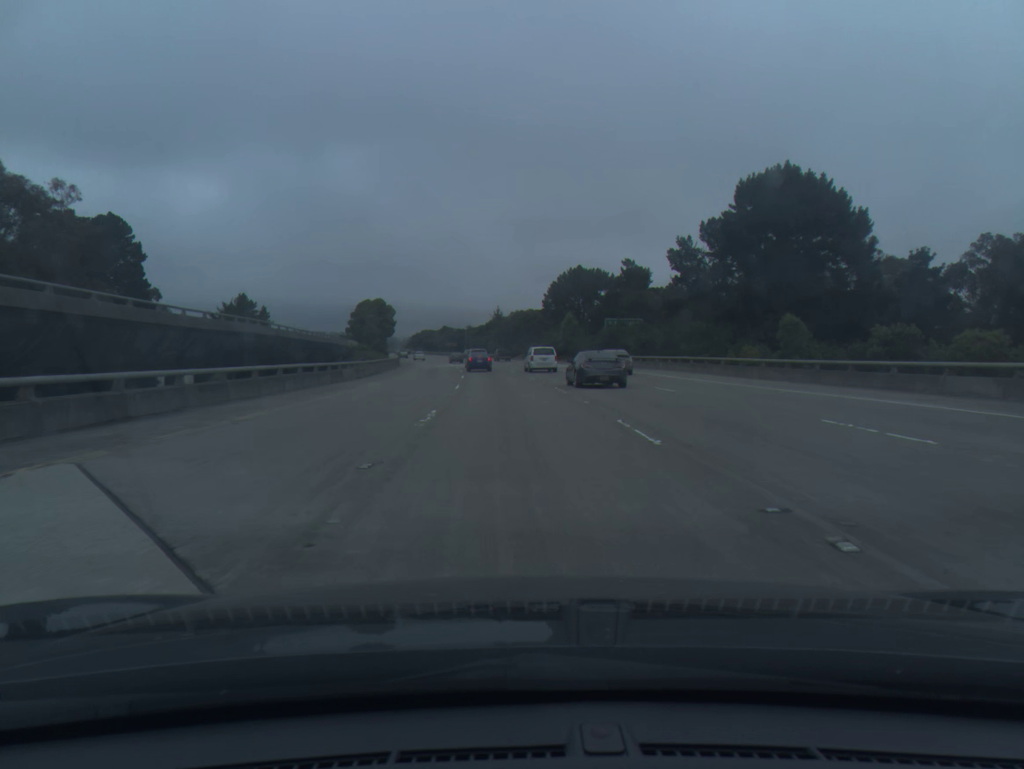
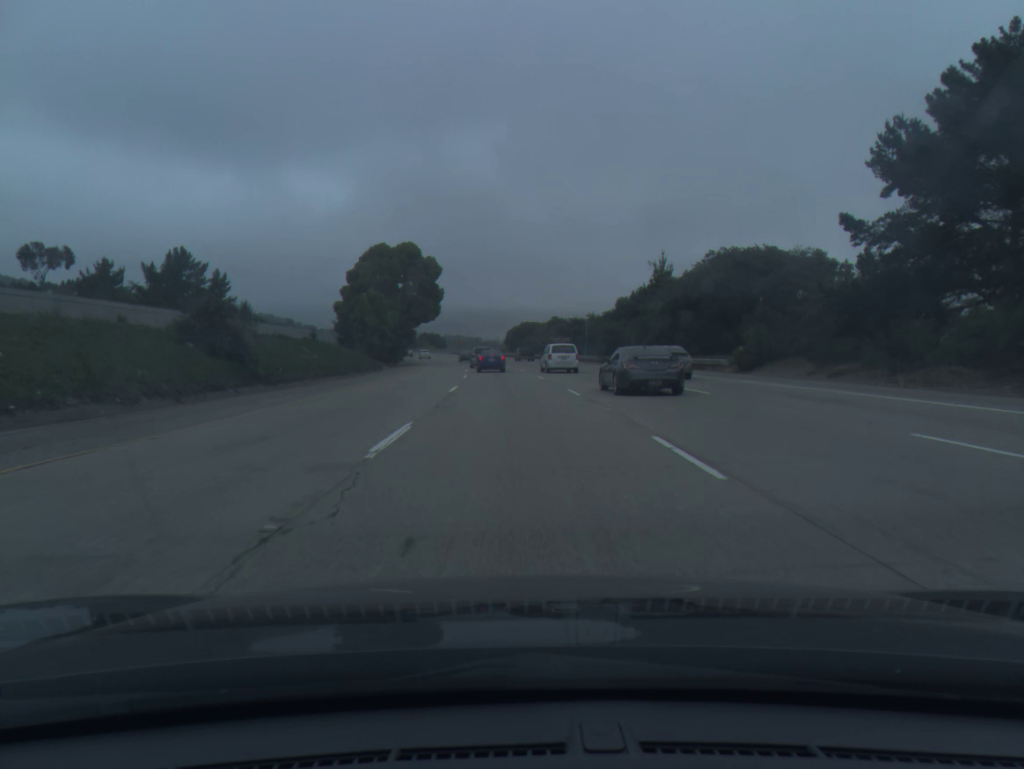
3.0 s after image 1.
(-7.4, +99.8) m; -9°
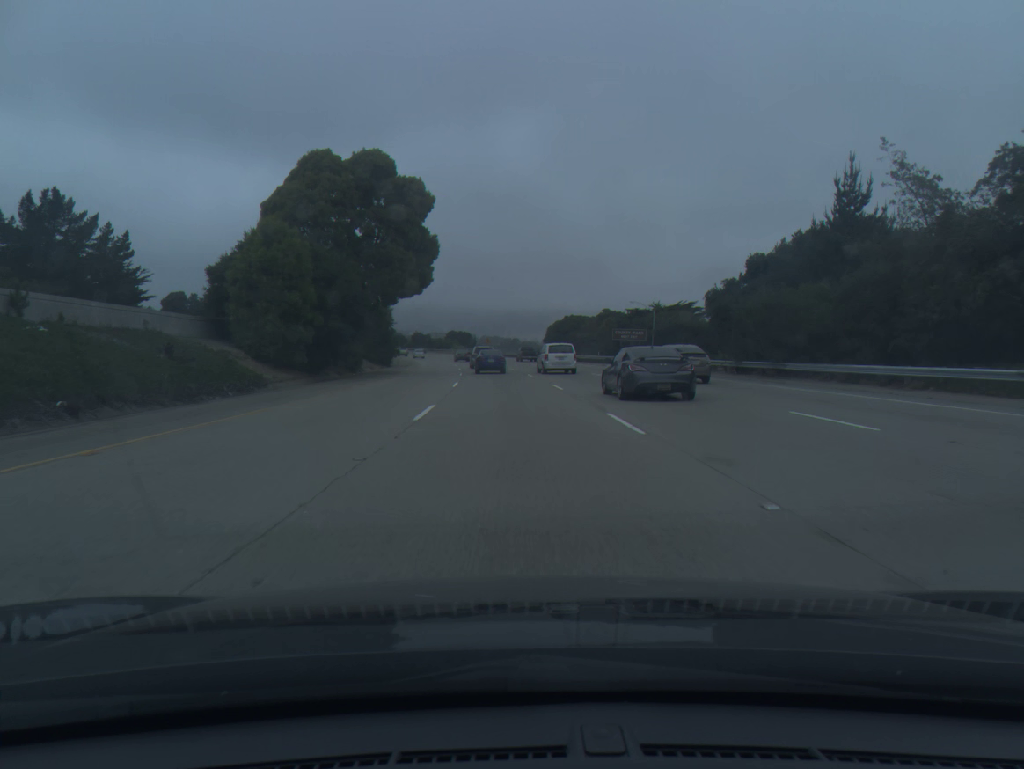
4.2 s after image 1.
(-0.9, +39.4) m; -3°
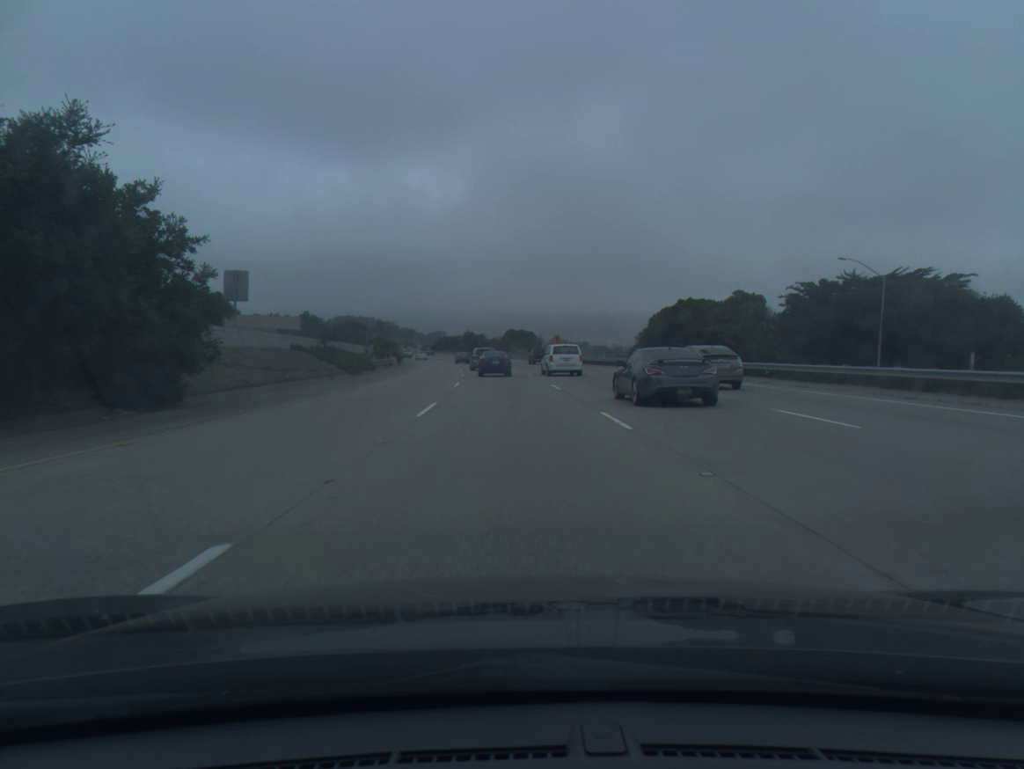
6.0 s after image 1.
(-2.4, +57.5) m; -5°
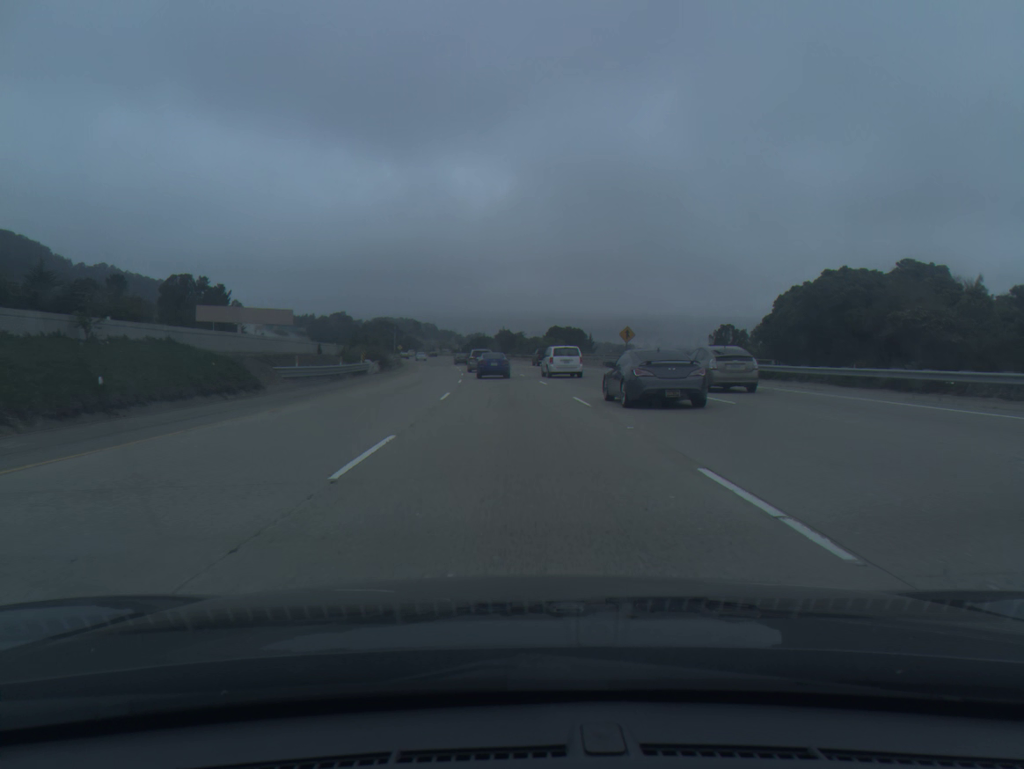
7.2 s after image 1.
(-1.0, +37.2) m; -3°
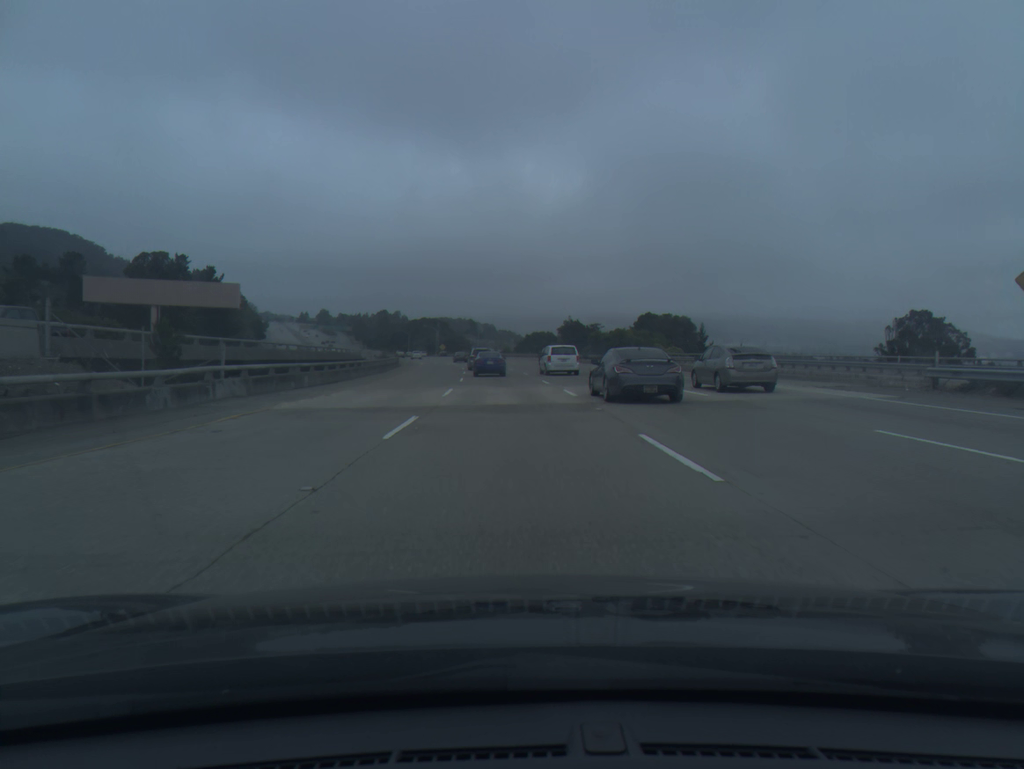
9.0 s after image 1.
(-2.1, +54.6) m; -4°
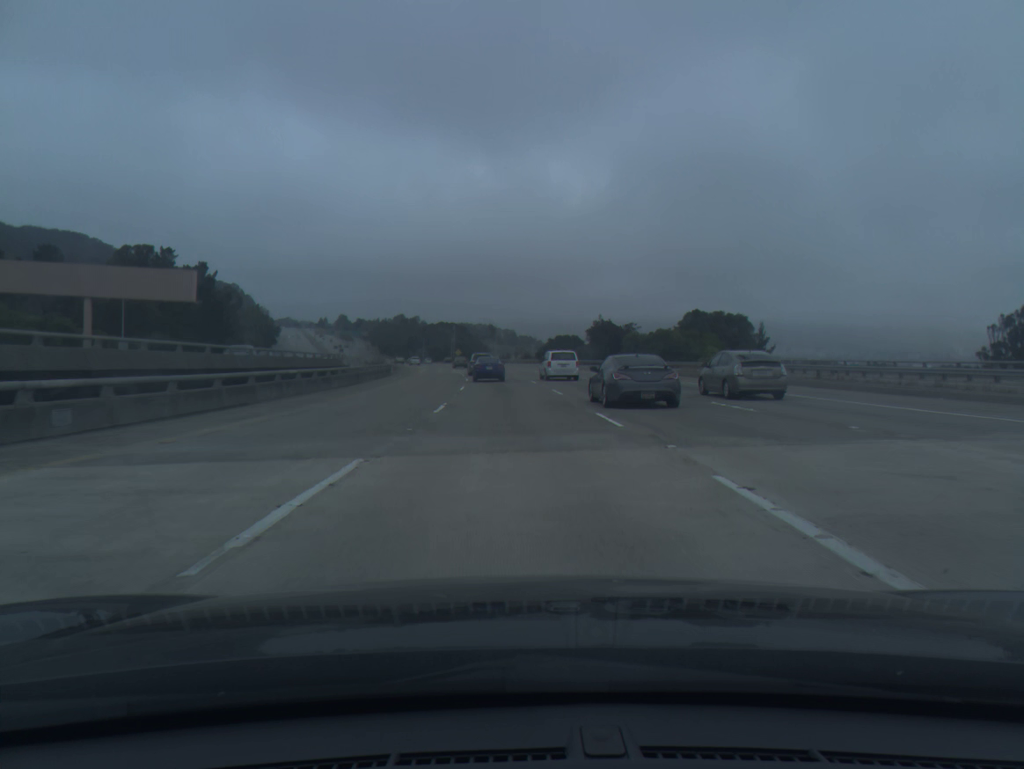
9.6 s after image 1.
(-0.2, +18.0) m; -2°
